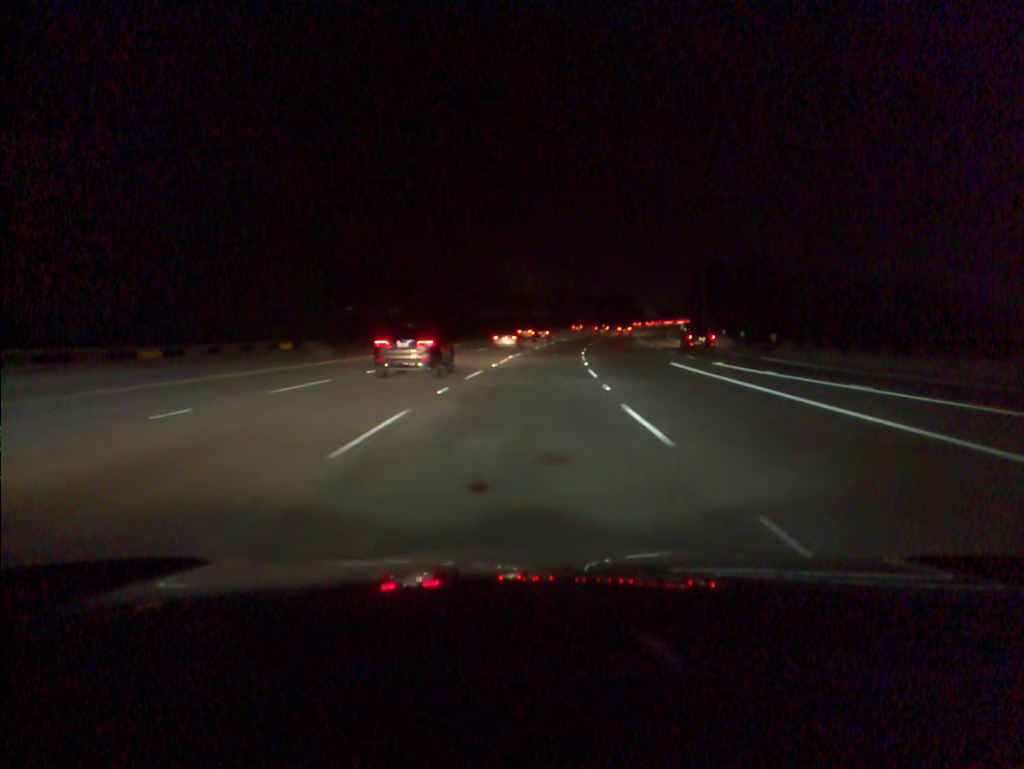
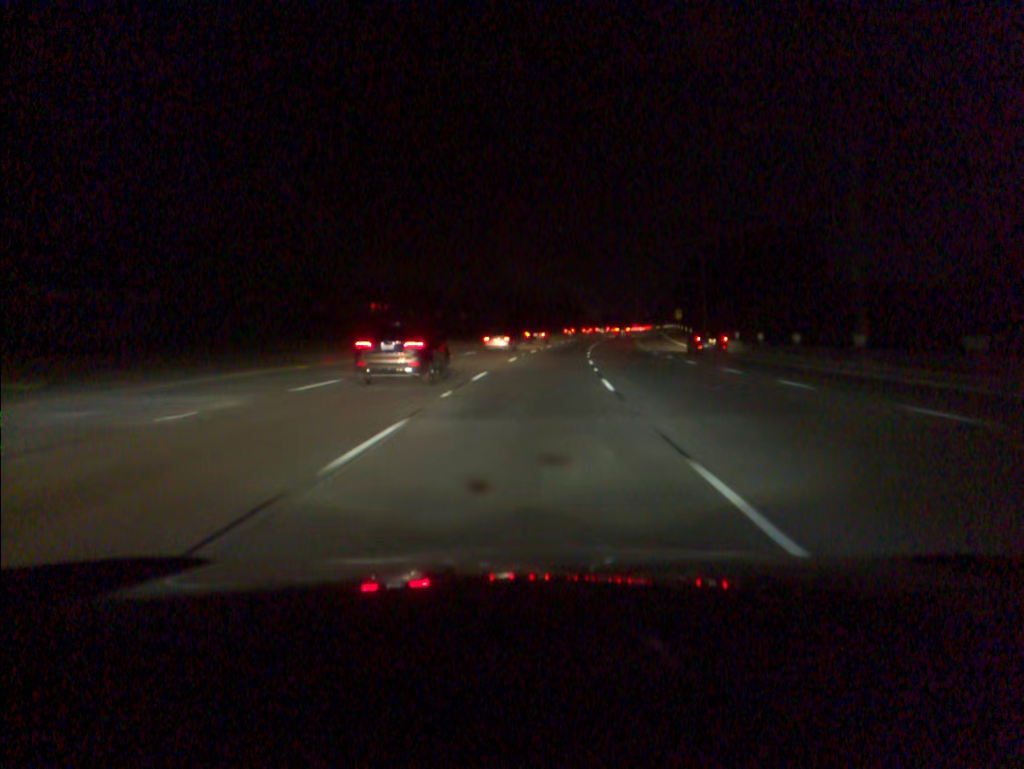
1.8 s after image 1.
(+2.0, +50.1) m; +4°
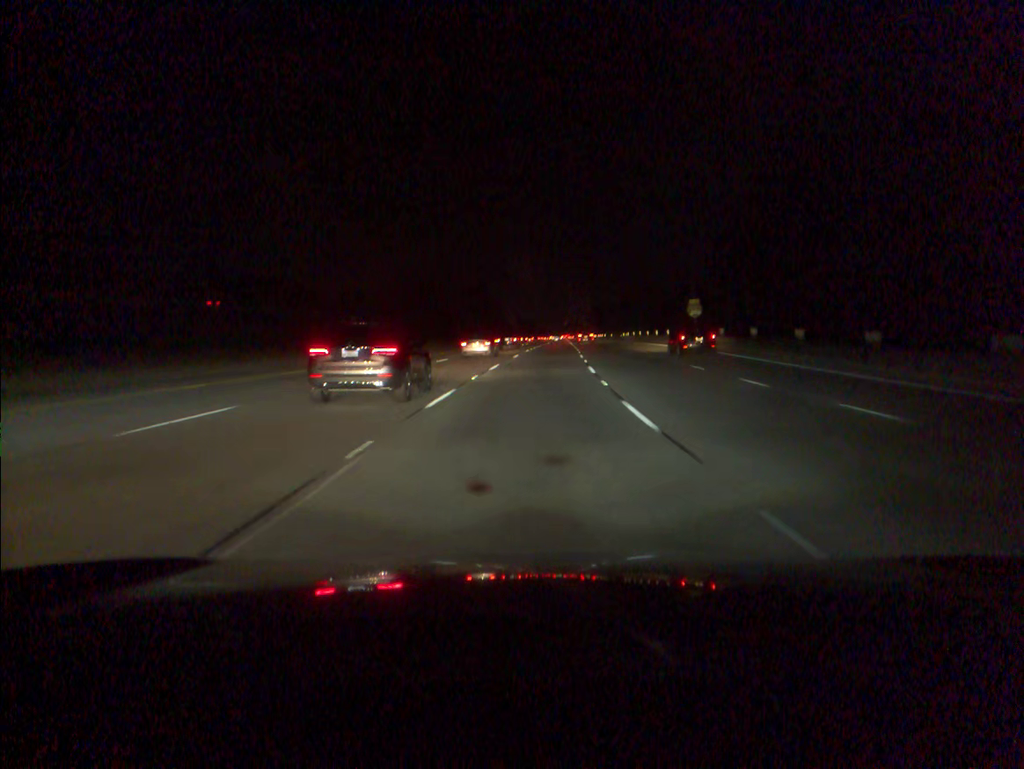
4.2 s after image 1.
(+4.0, +65.5) m; +7°
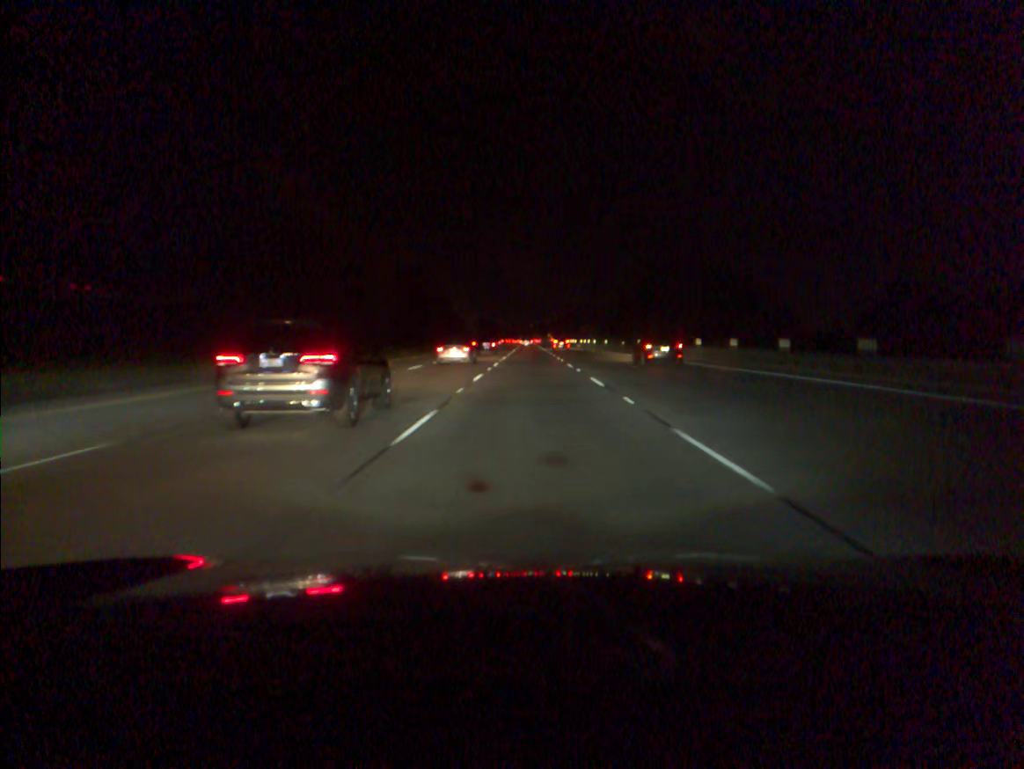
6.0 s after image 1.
(+1.2, +48.2) m; +2°
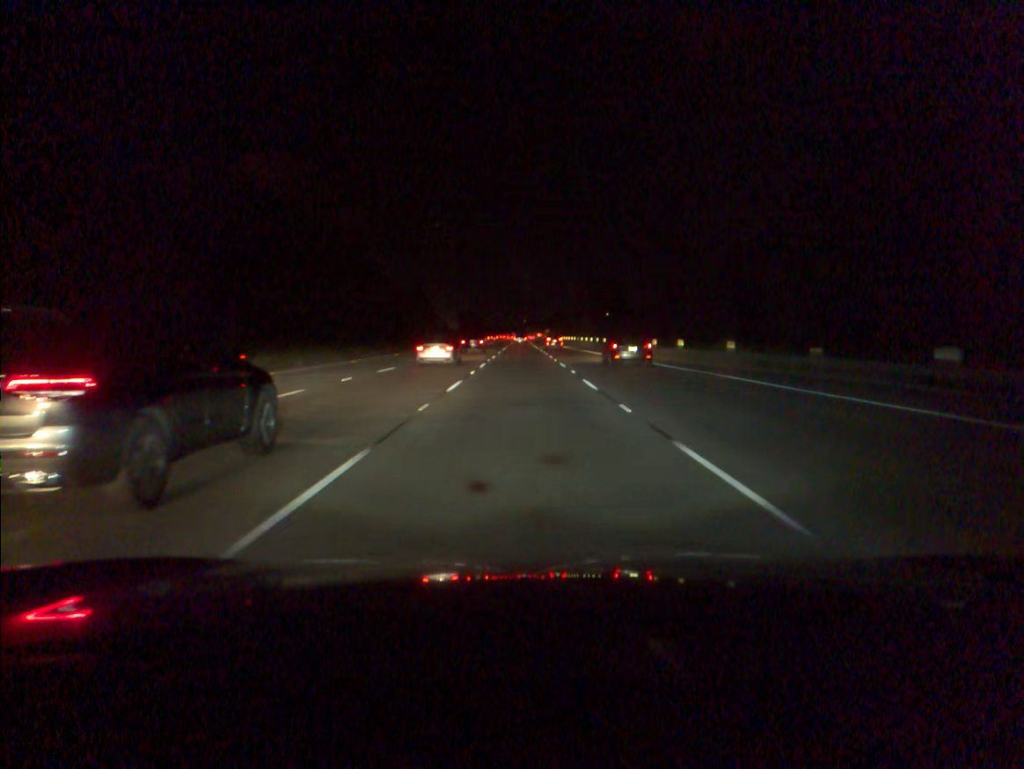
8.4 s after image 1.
(+0.5, +63.2) m; +1°
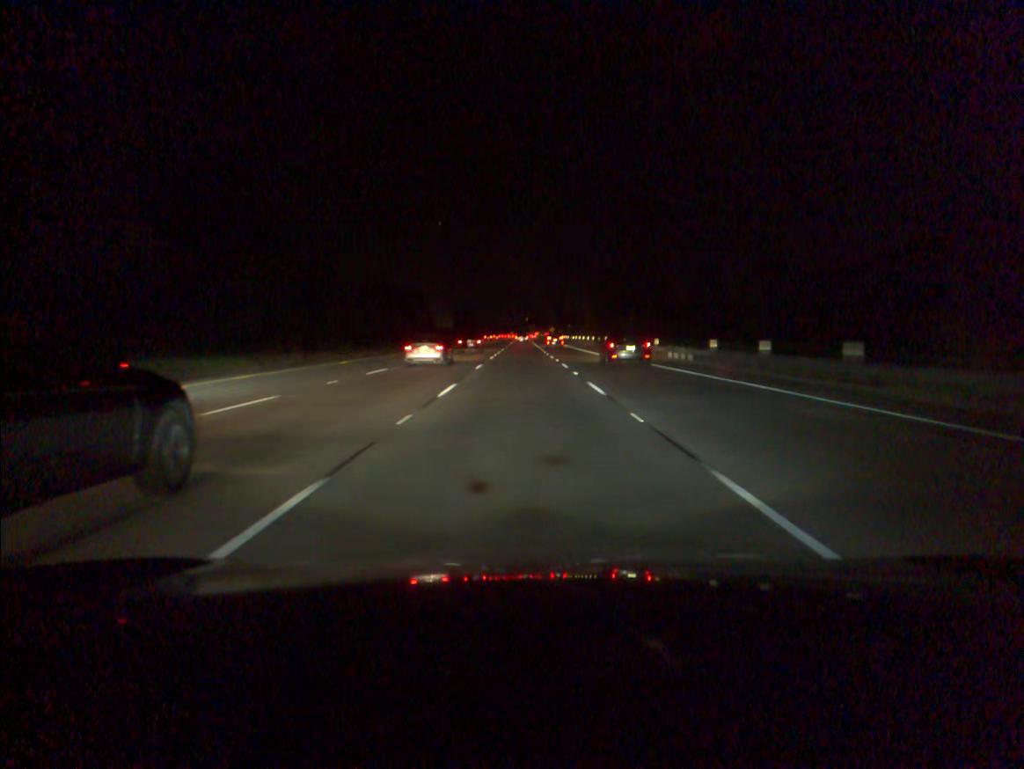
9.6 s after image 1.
(-0.1, +31.4) m; 0°
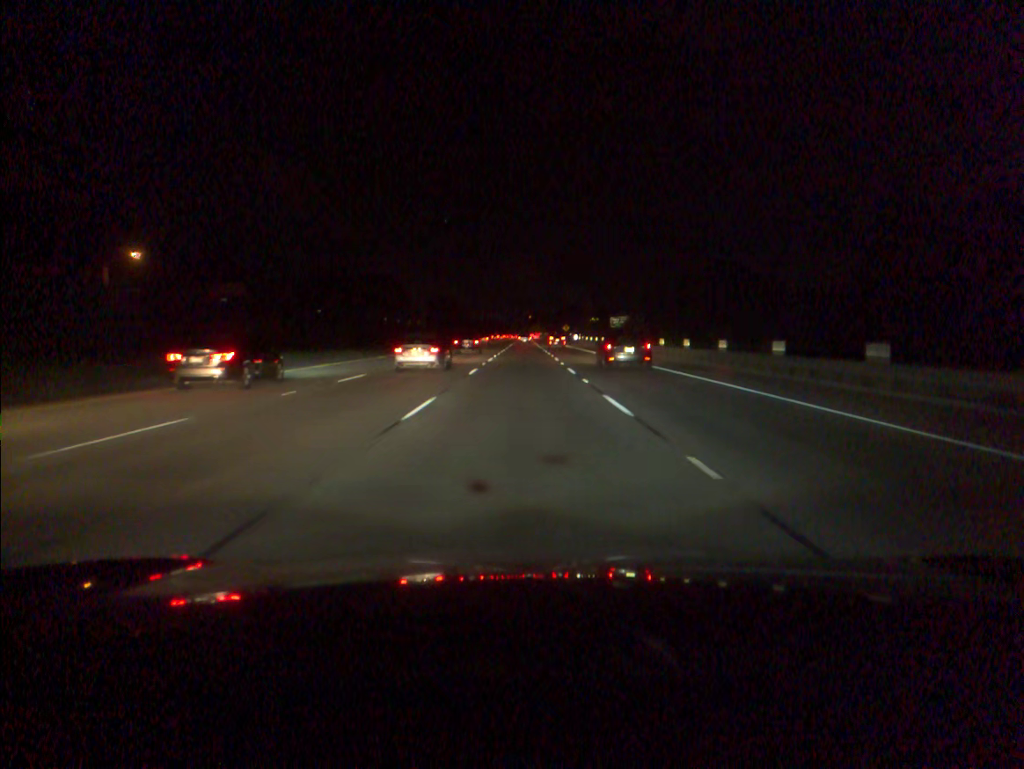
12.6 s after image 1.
(-0.1, +77.6) m; 0°
